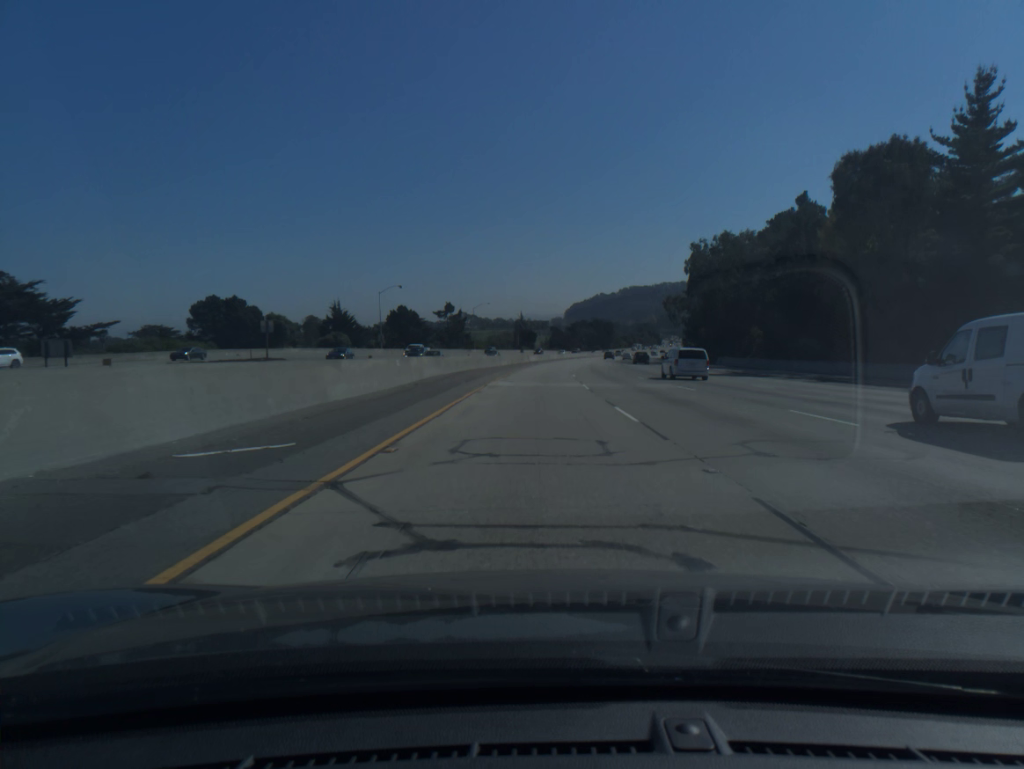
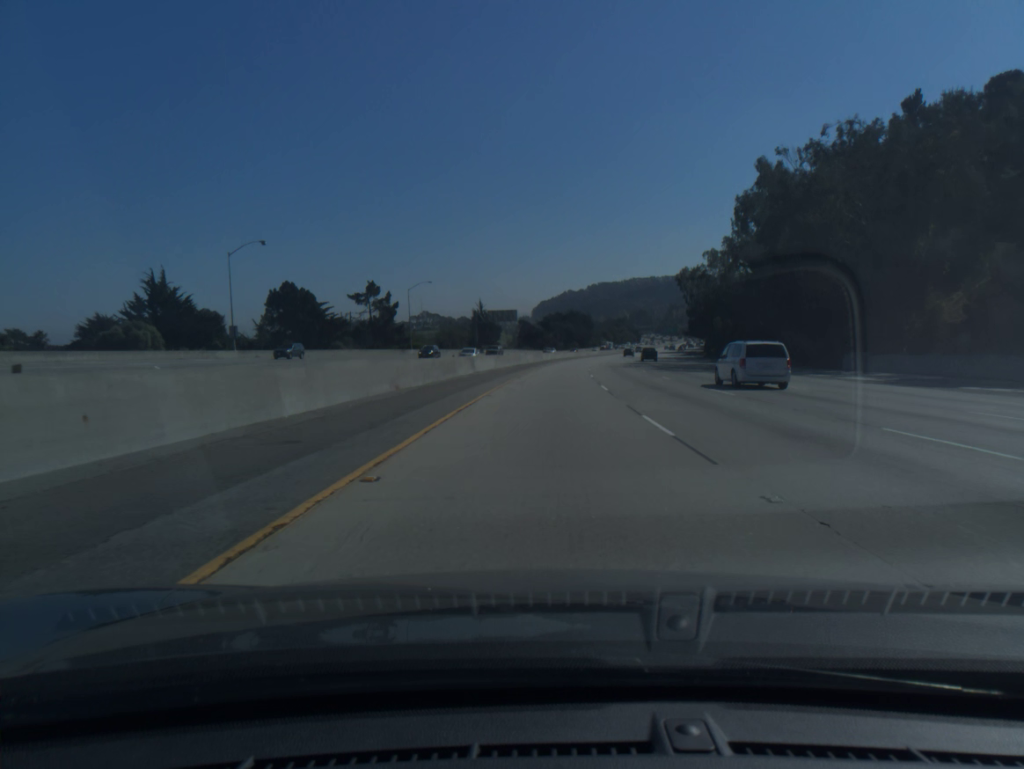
(+0.7, +60.9) m; +2°
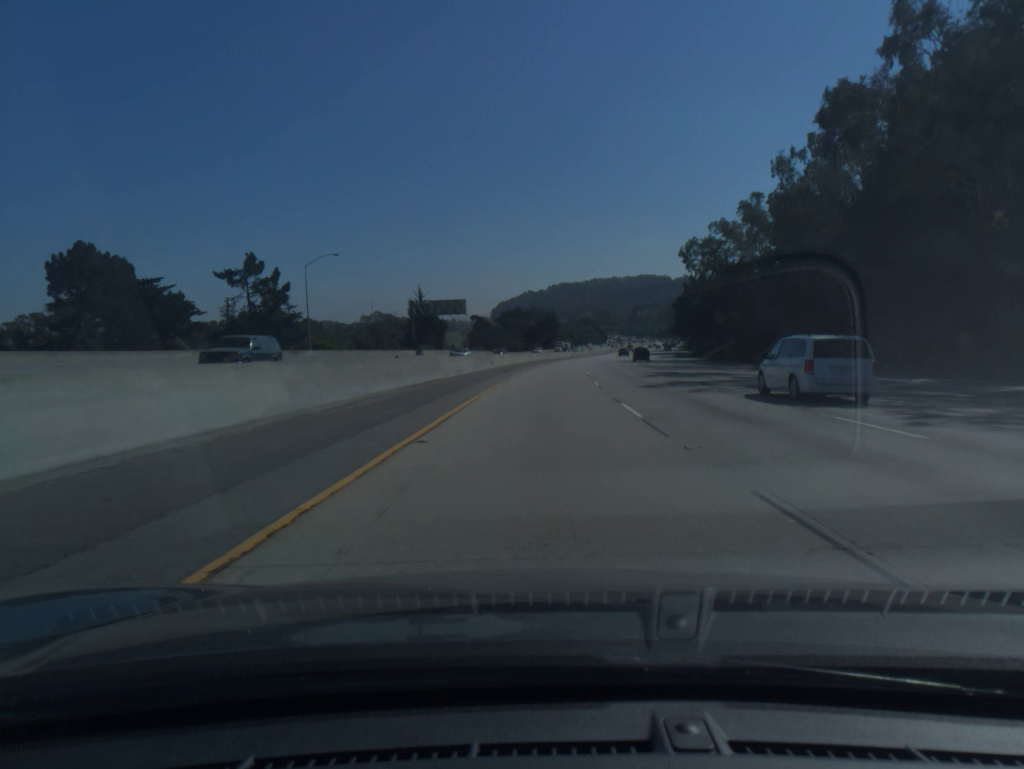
(+1.0, +40.6) m; +3°
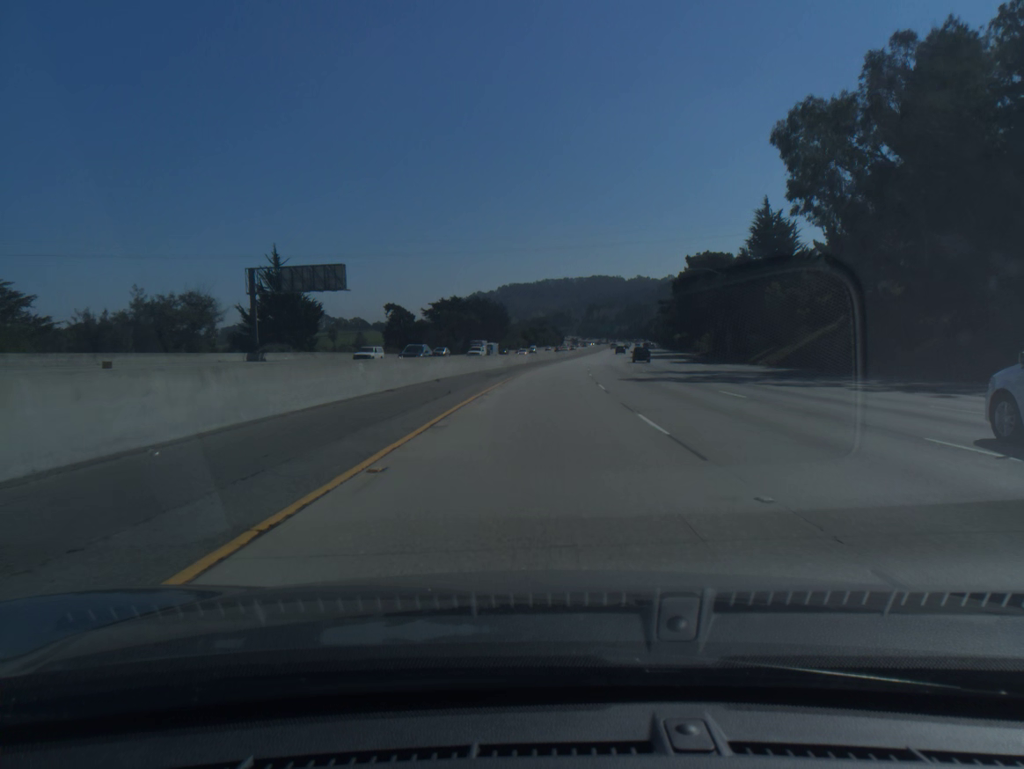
(+2.0, +60.8) m; +4°
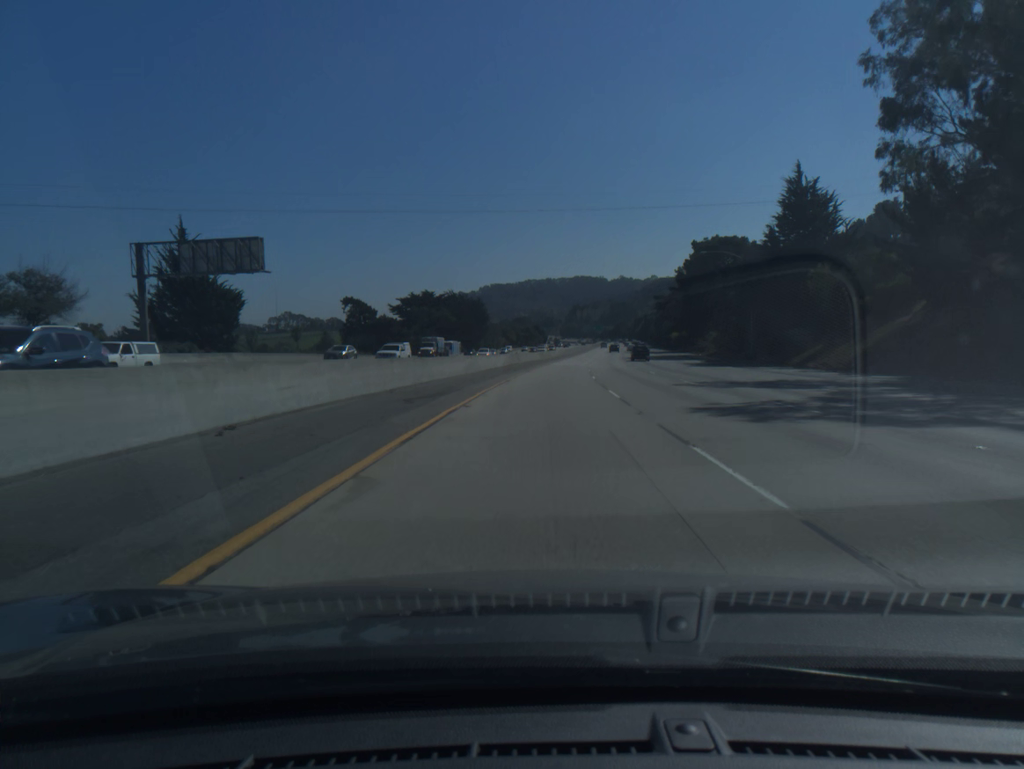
(+0.2, +20.3) m; +1°
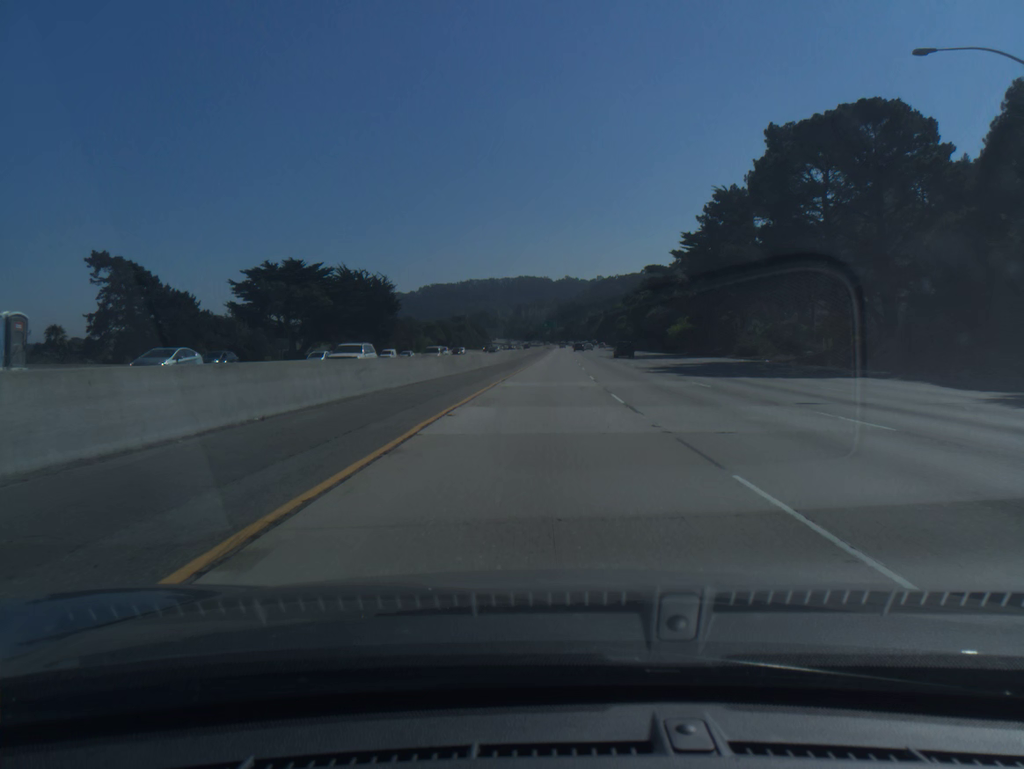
(+2.2, +60.7) m; +4°
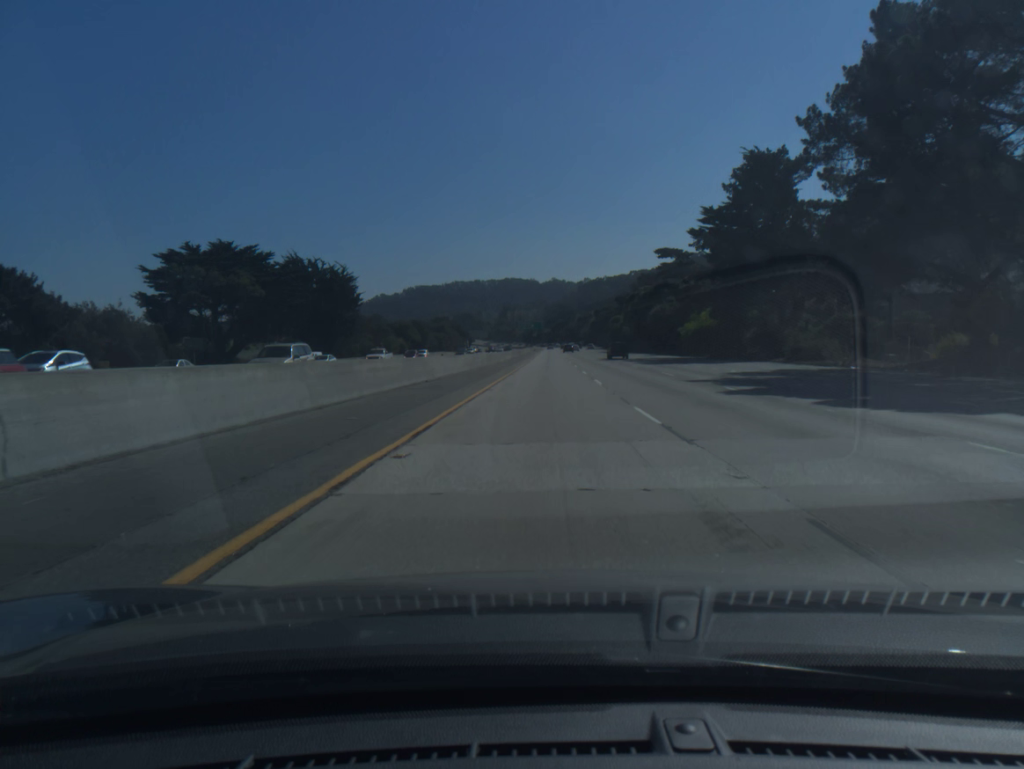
(+0.2, +20.2) m; +1°
